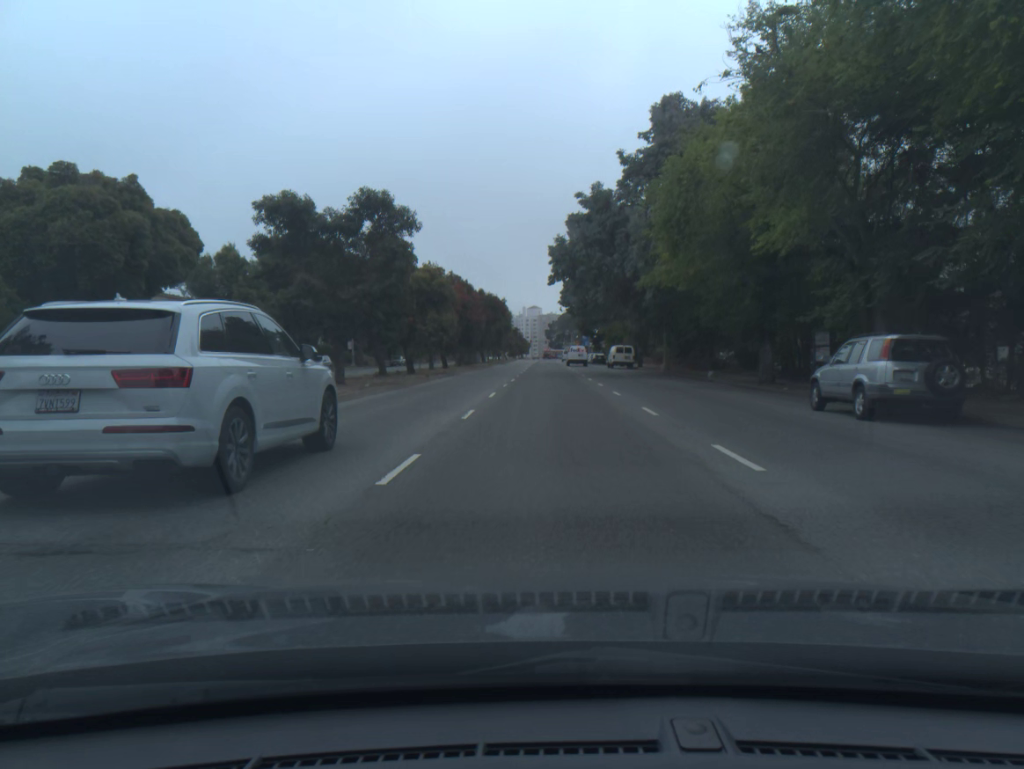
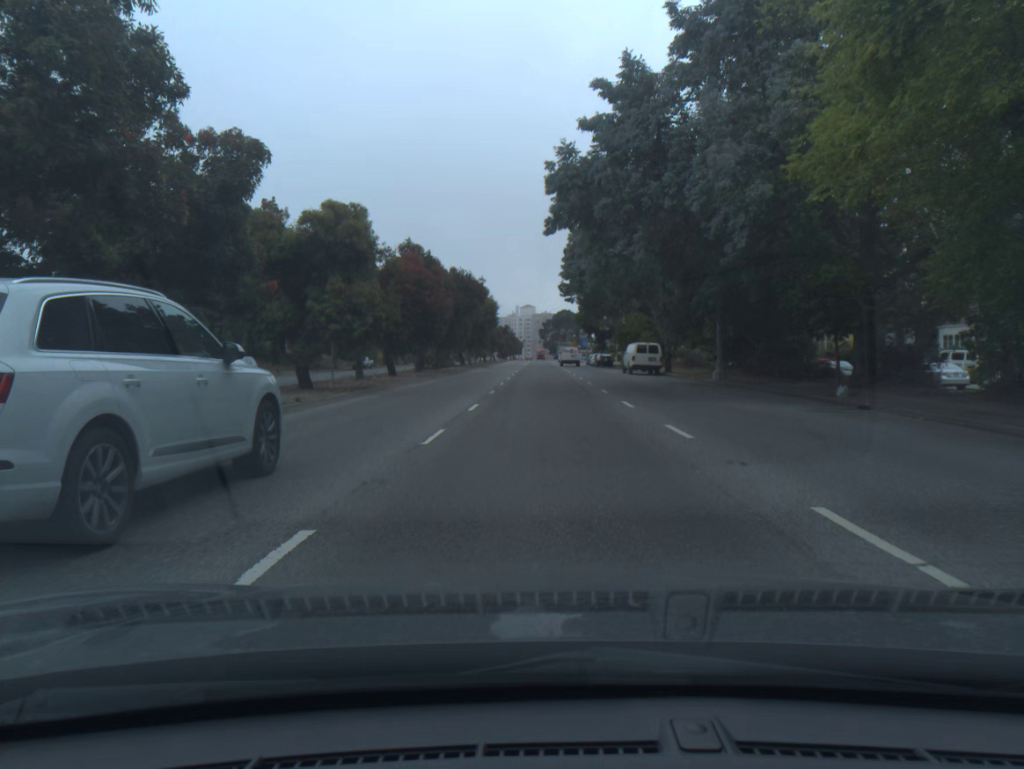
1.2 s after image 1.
(+0.1, +18.6) m; 0°
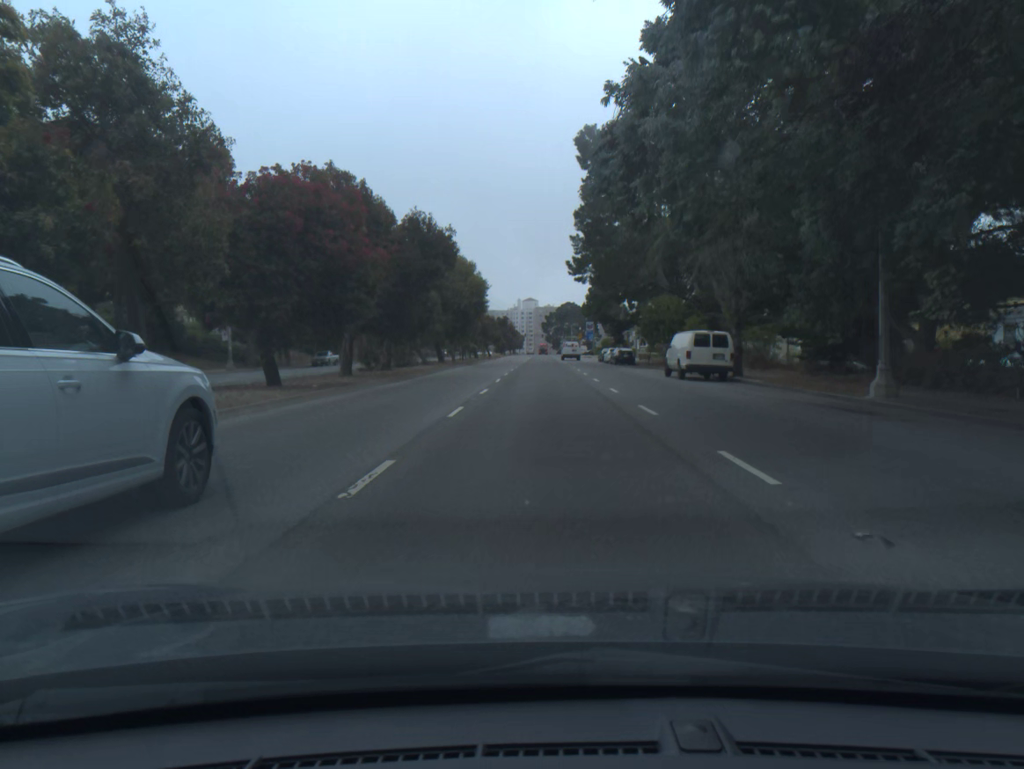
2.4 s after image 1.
(0.0, +18.1) m; 0°
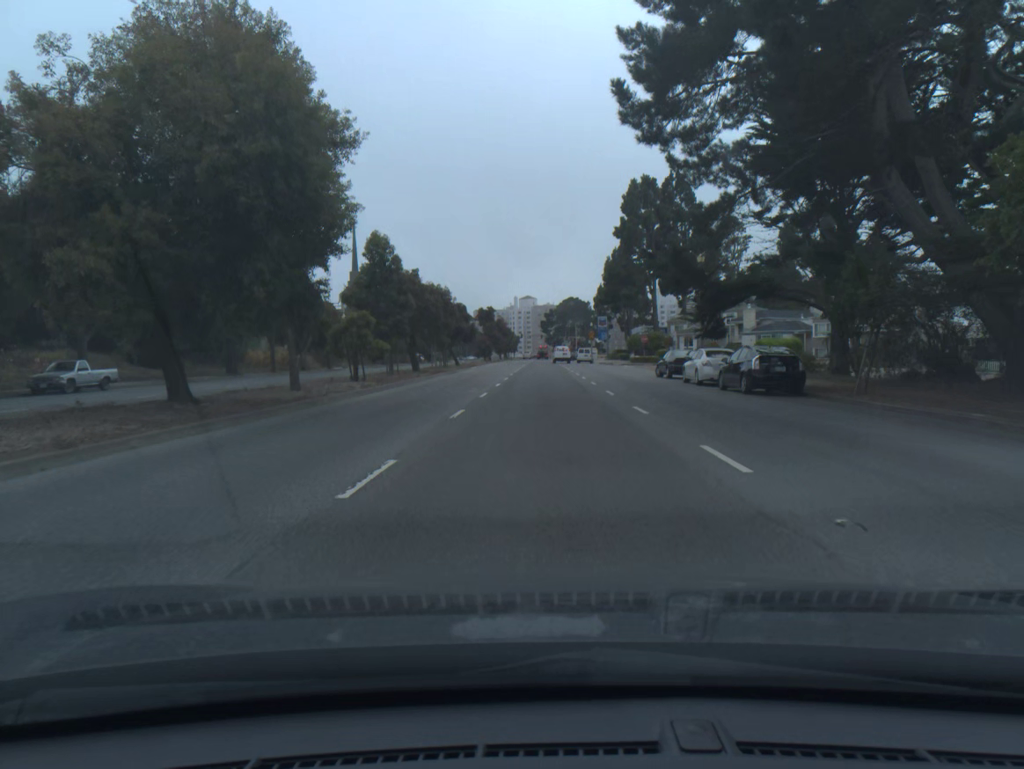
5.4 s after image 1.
(0.0, +42.9) m; 0°
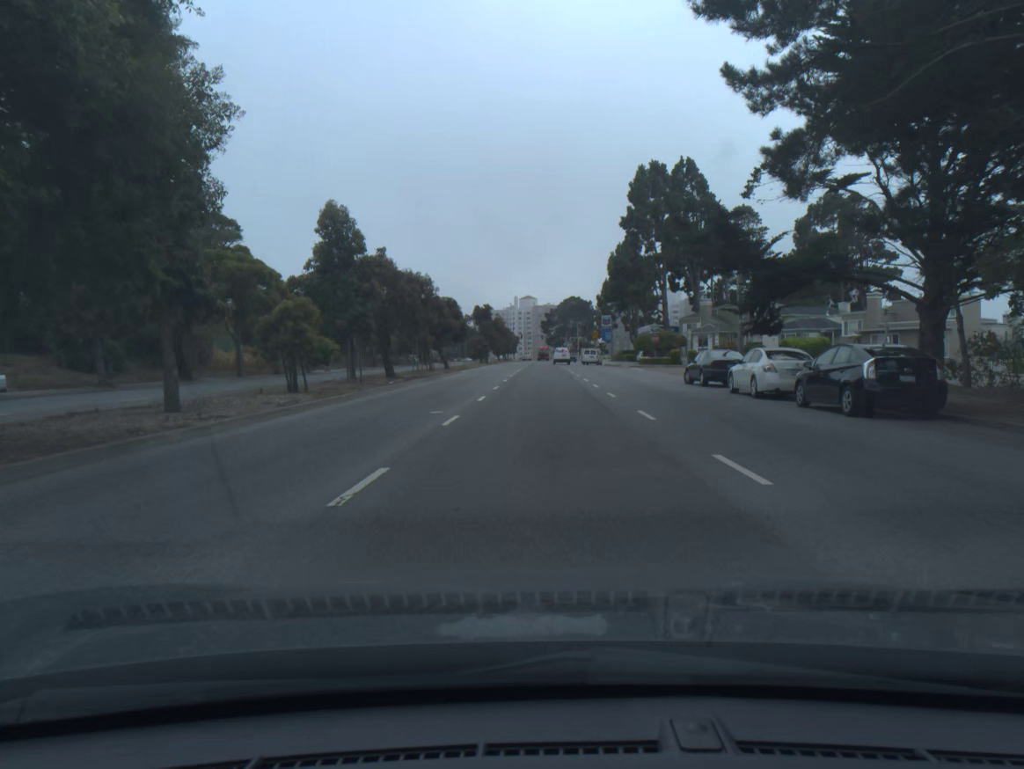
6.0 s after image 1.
(0.0, +8.1) m; 0°
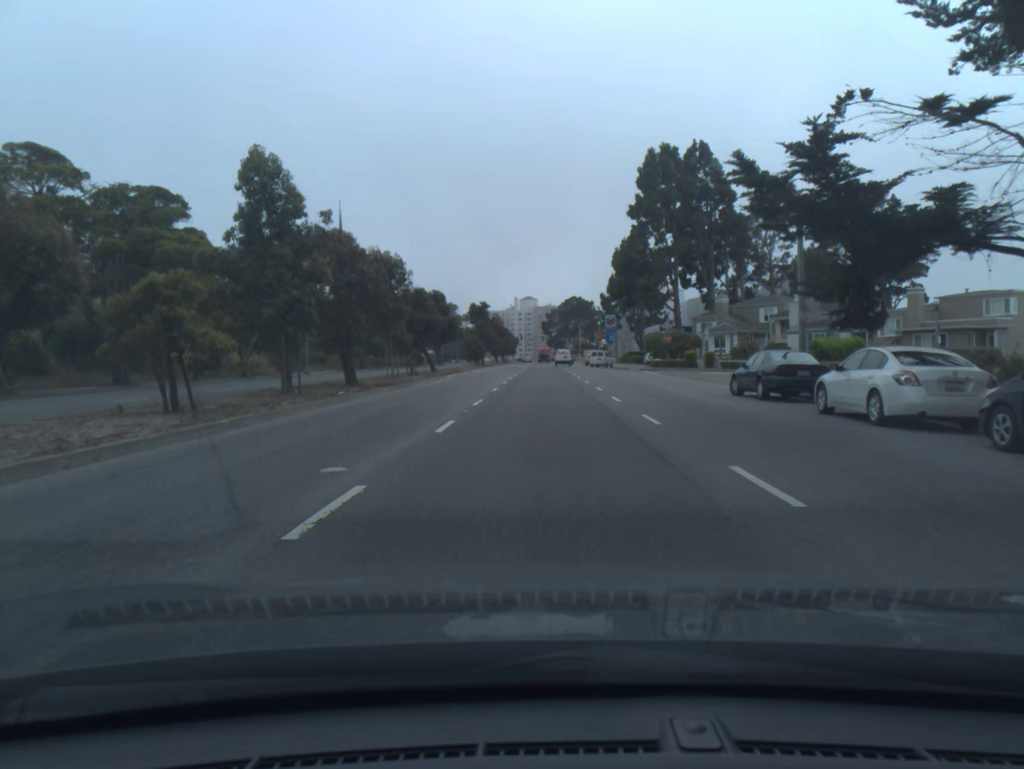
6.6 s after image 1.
(0.0, +8.1) m; 0°
